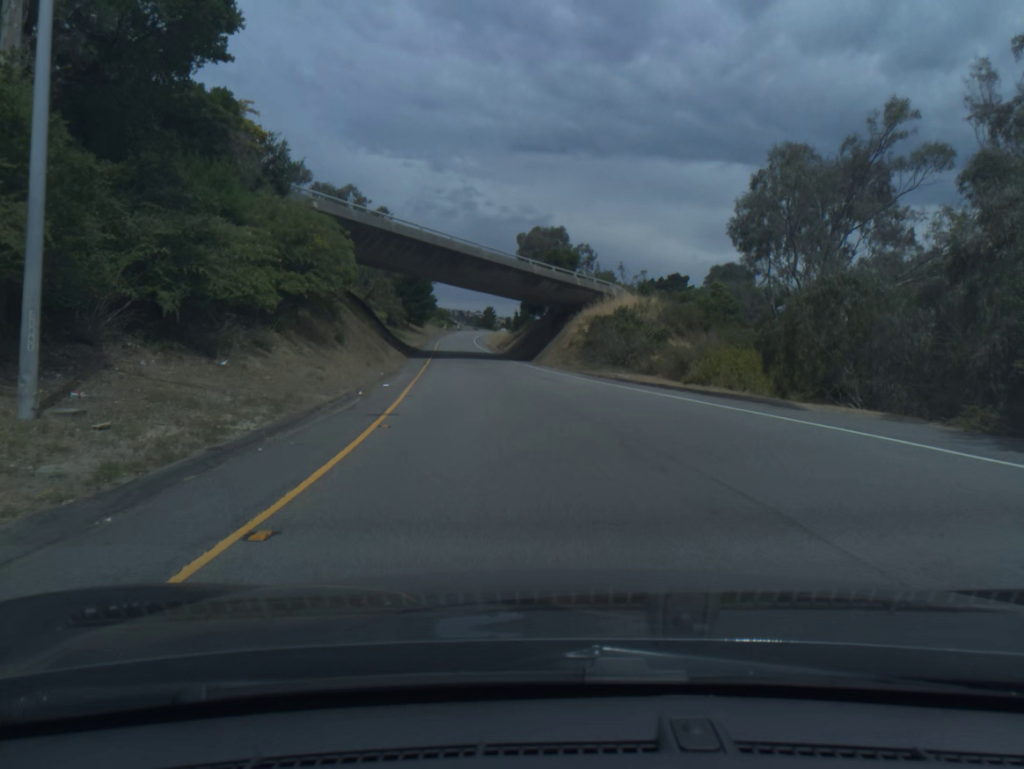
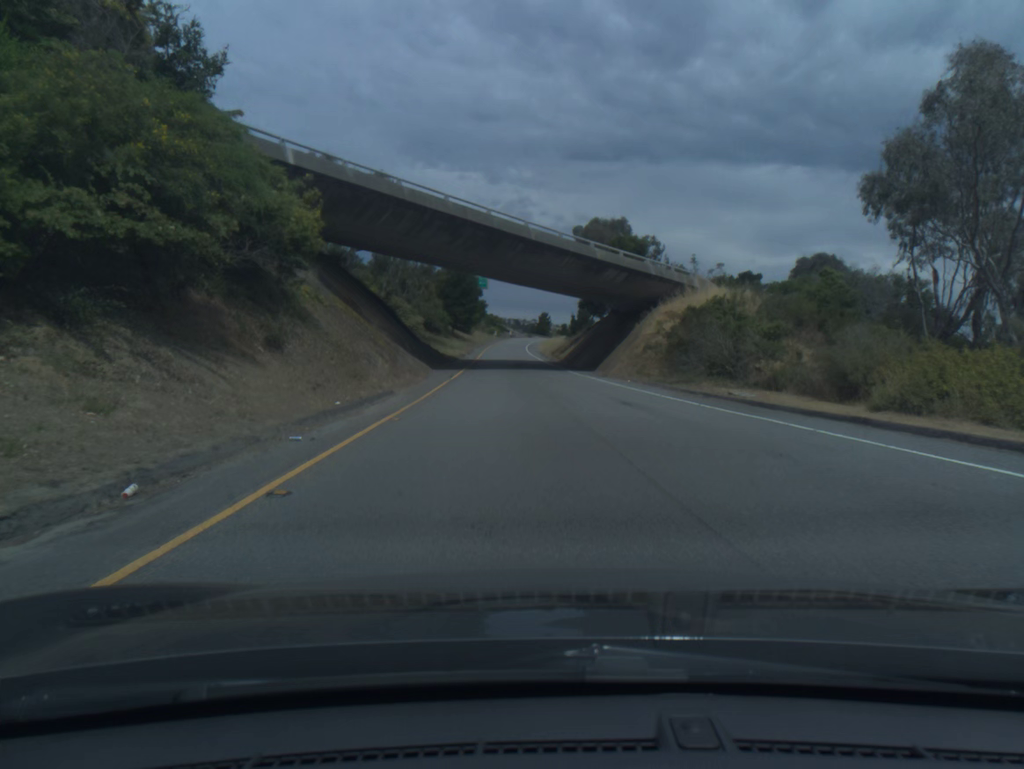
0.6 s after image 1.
(-0.5, +13.1) m; -4°
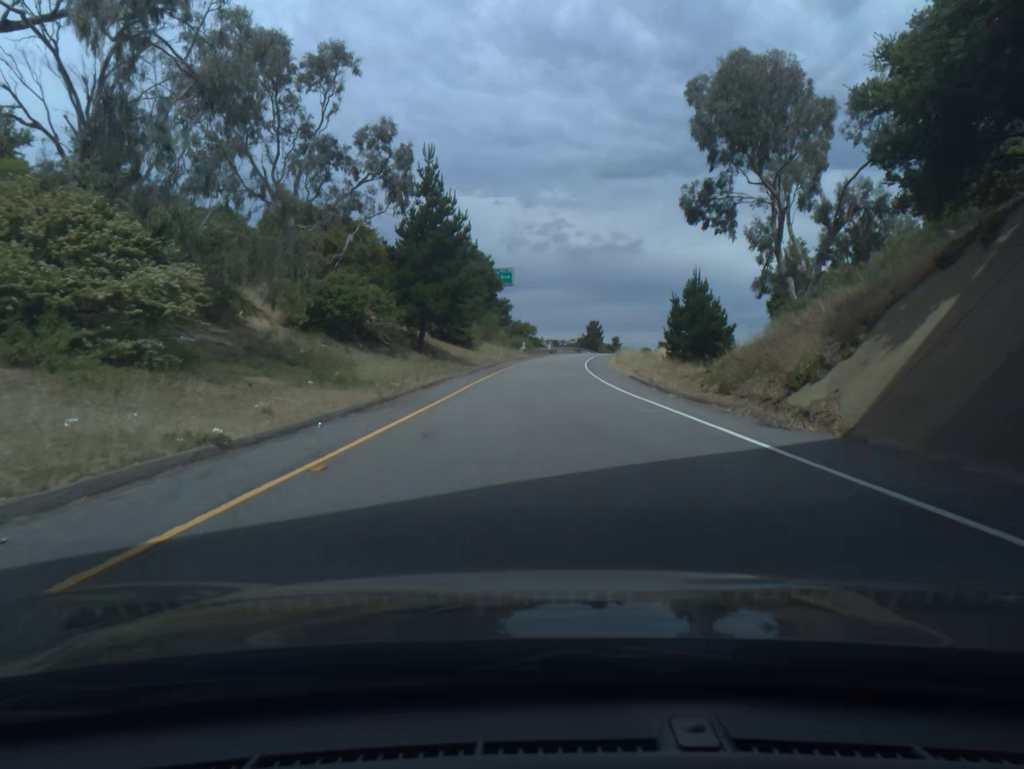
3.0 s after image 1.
(-2.3, +56.5) m; -3°
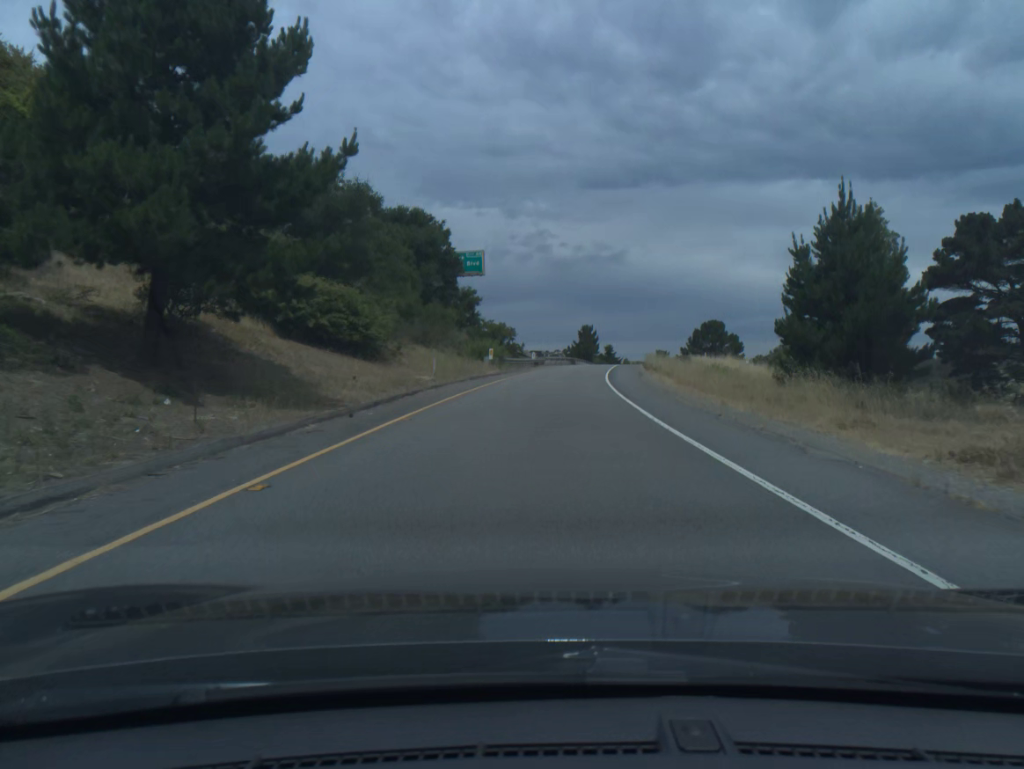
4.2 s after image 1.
(+0.3, +30.0) m; +1°
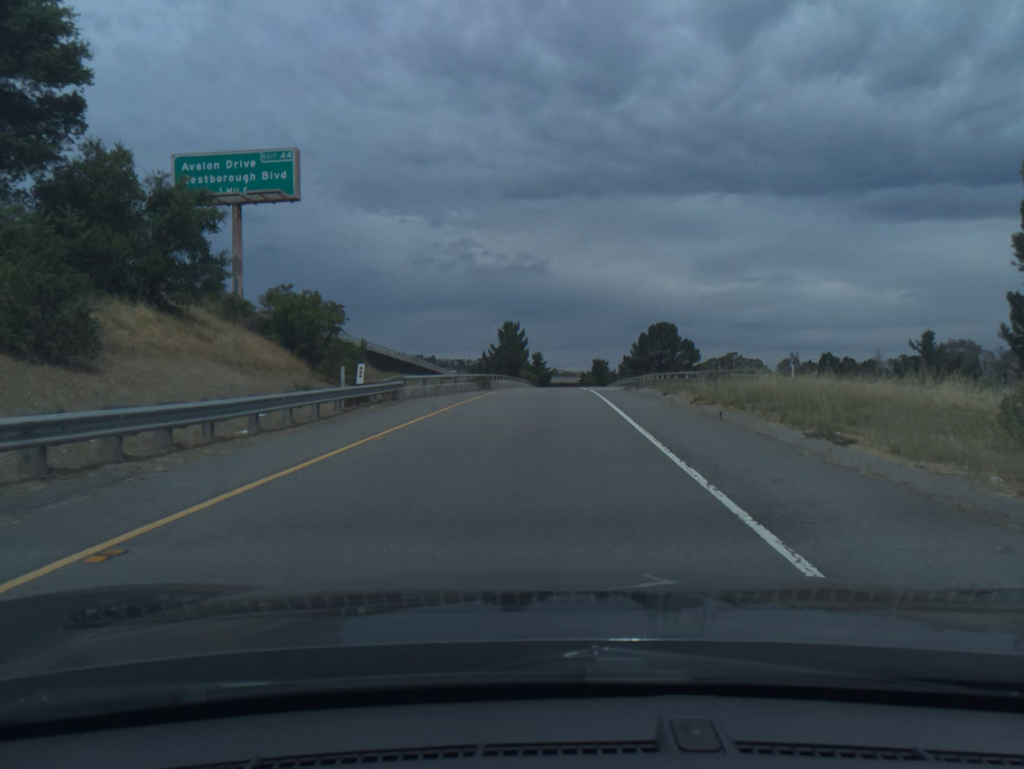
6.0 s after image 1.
(+2.3, +45.6) m; +6°
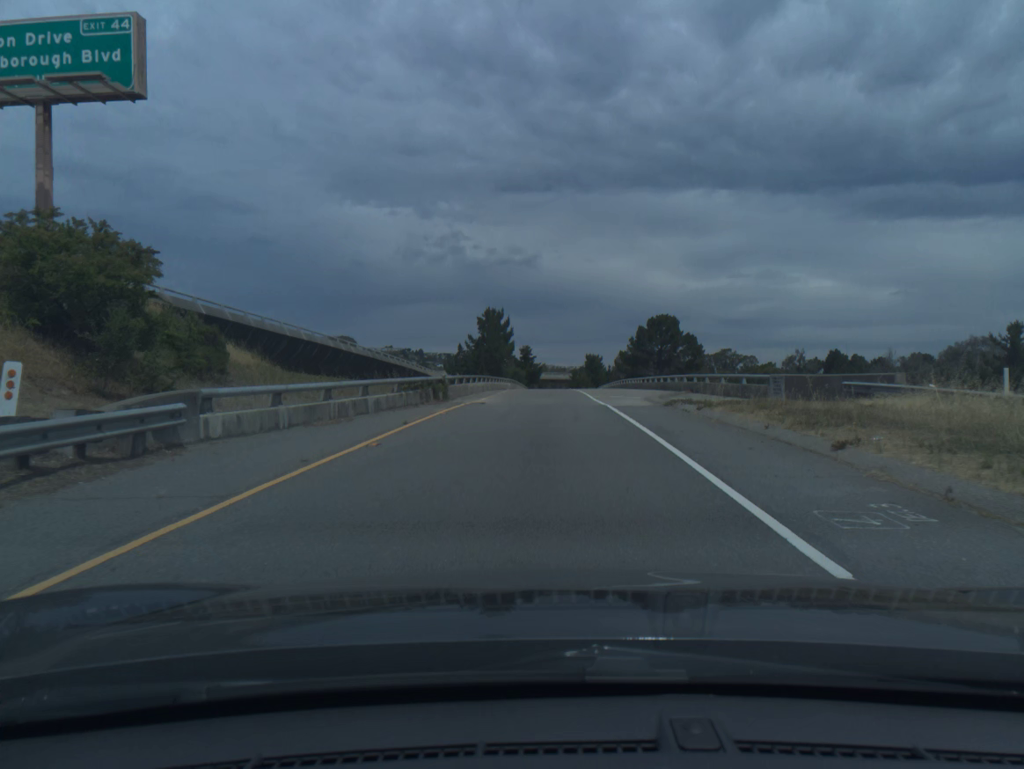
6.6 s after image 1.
(+0.1, +15.4) m; +1°
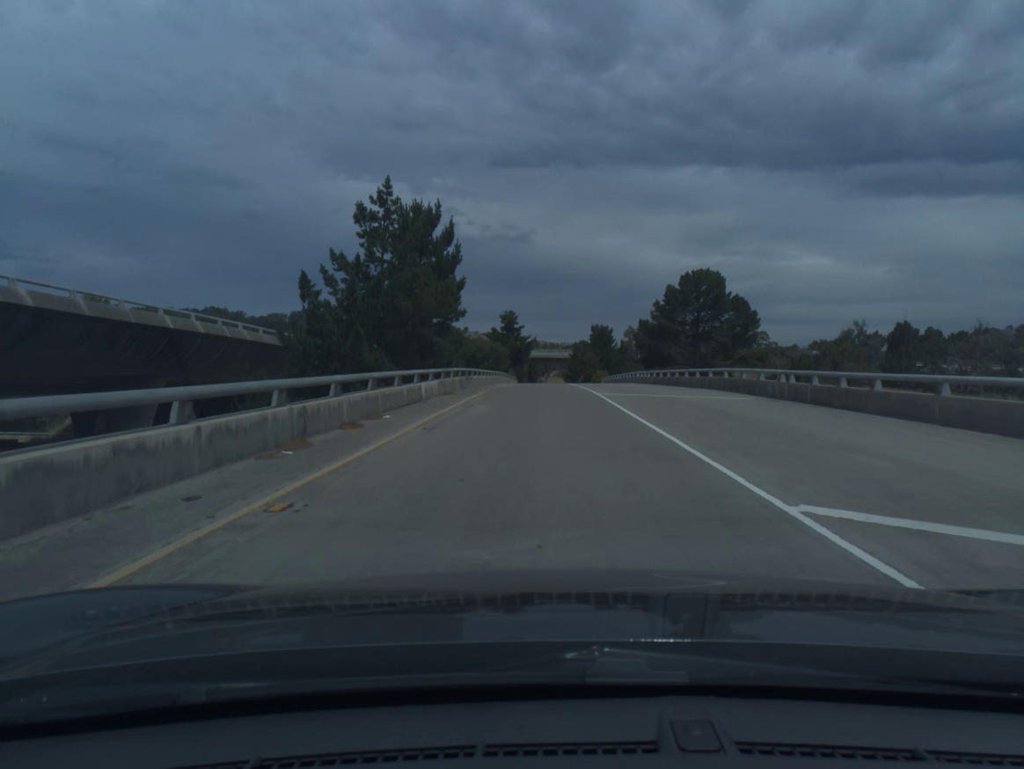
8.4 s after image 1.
(+0.4, +46.9) m; +1°
